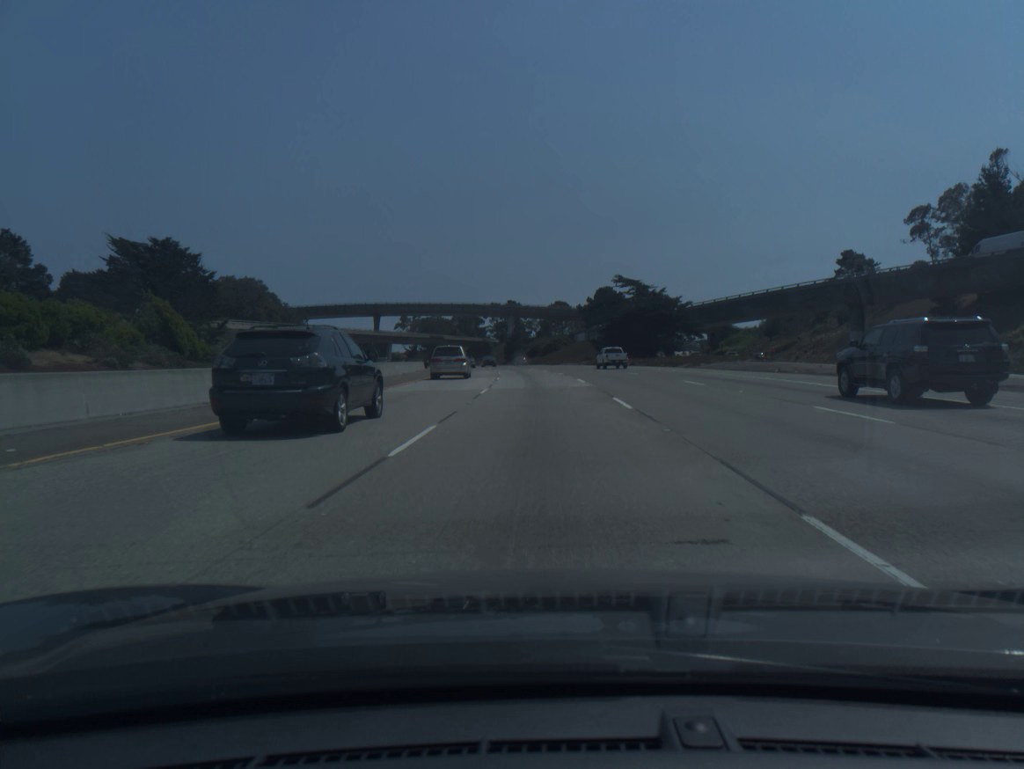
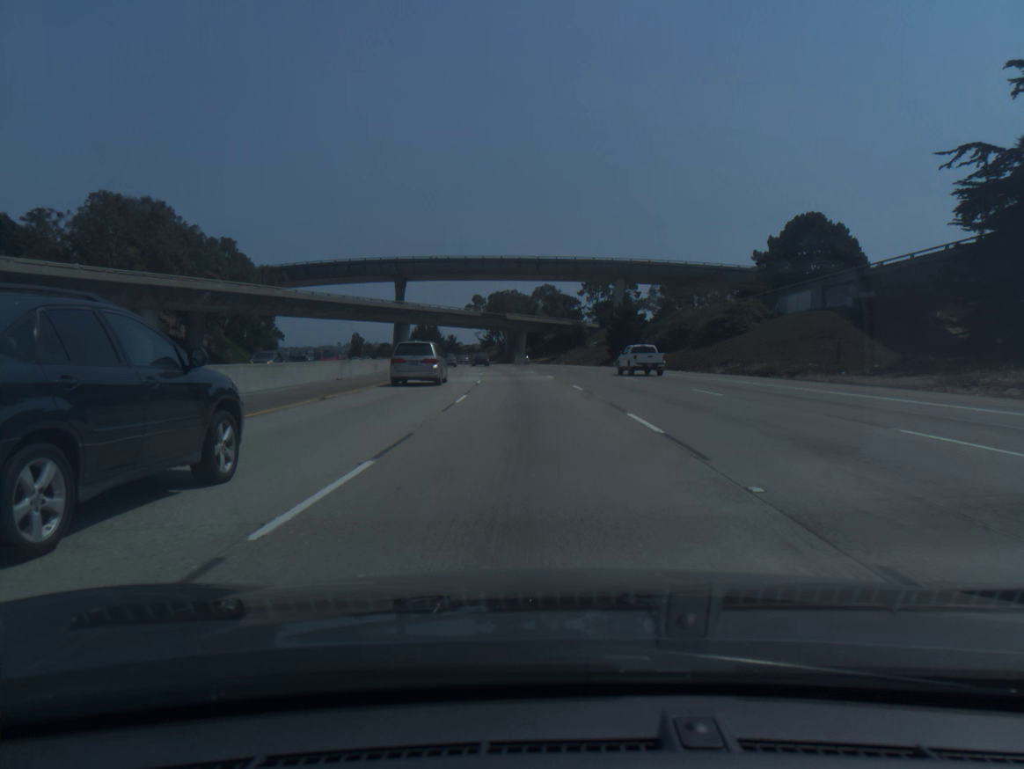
(-4.5, +91.8) m; -7°
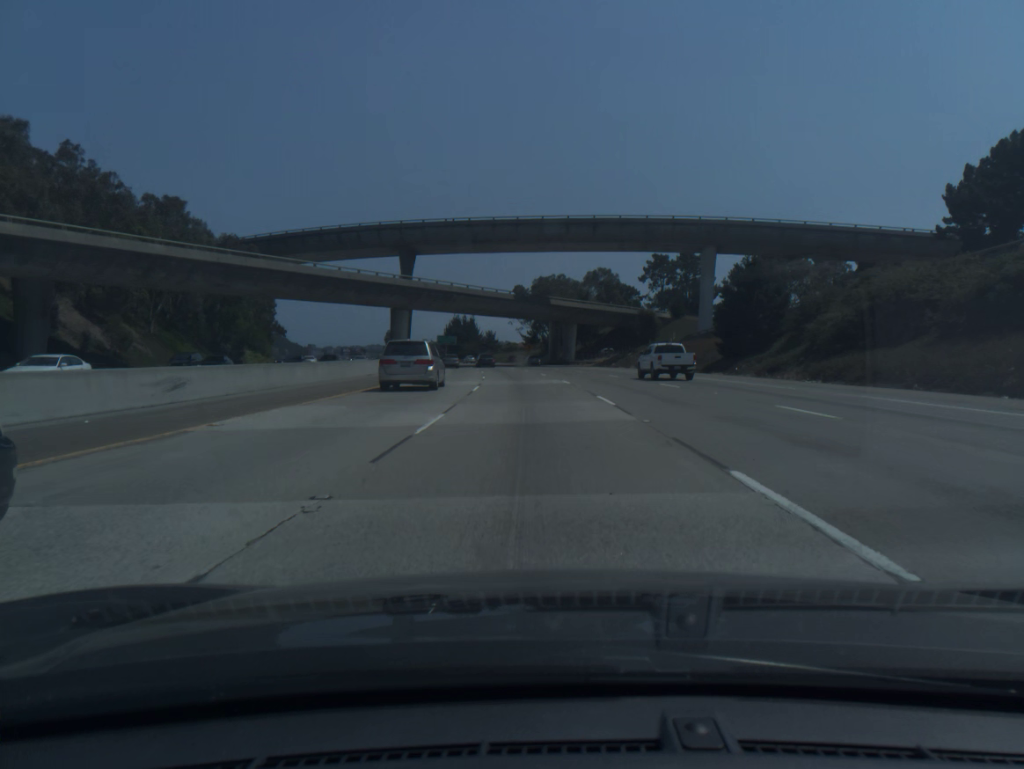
(-1.1, +36.8) m; -4°
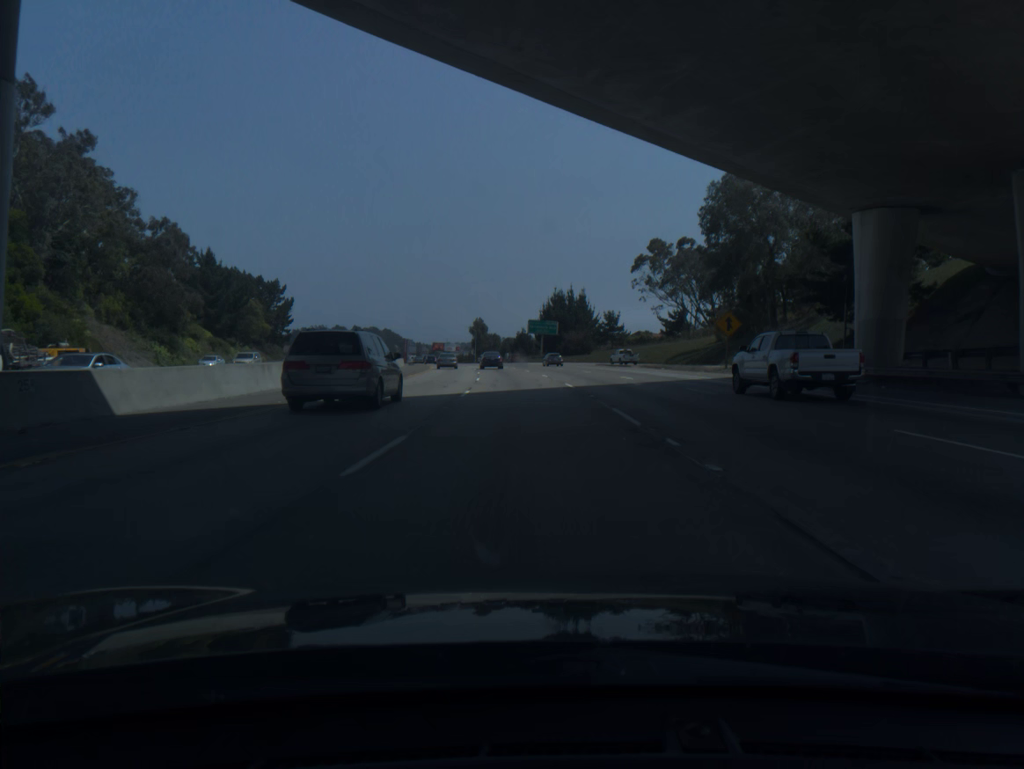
(-6.6, +92.5) m; -8°
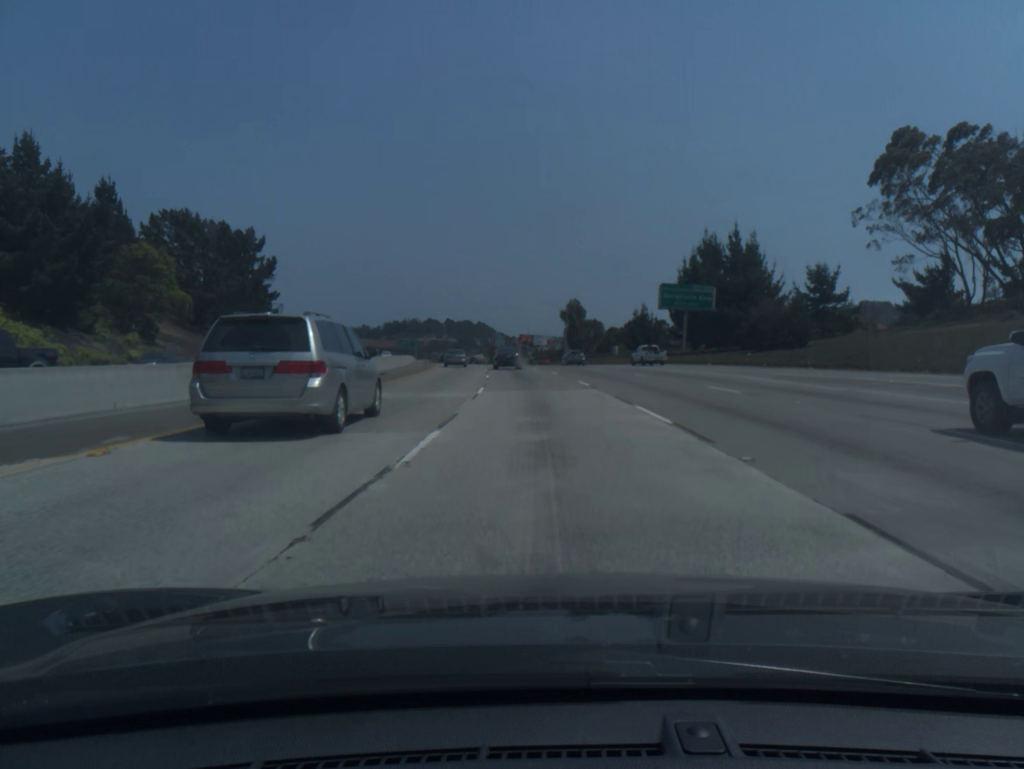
(-4.9, +72.8) m; -7°
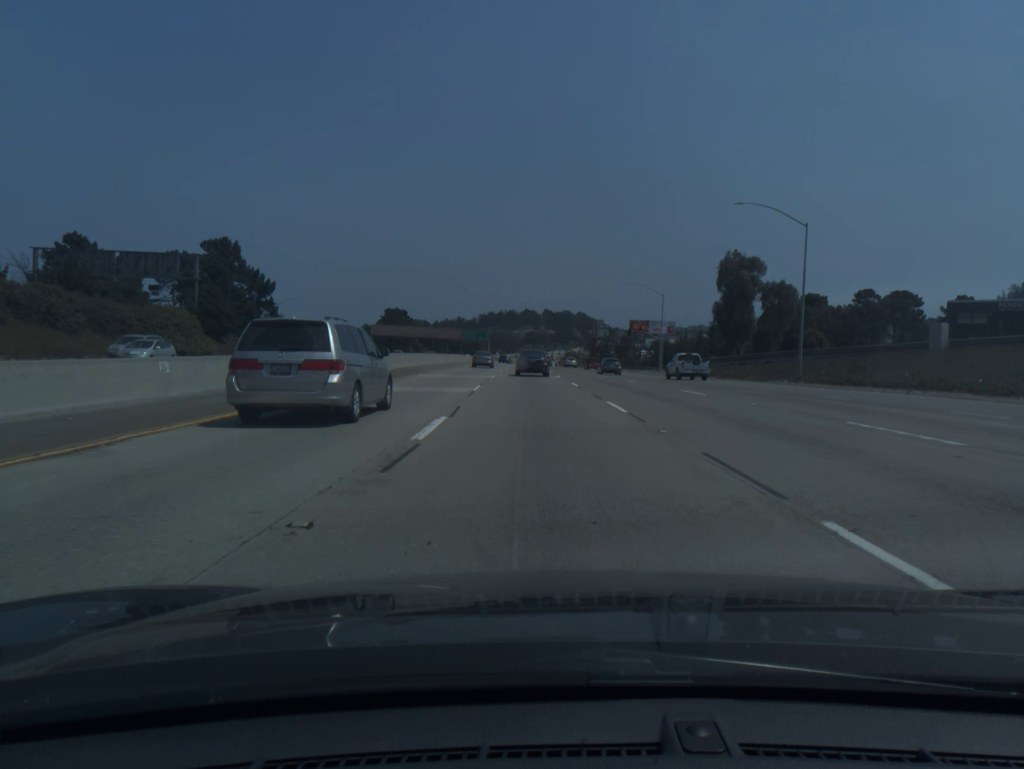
(-5.6, +84.2) m; -7°
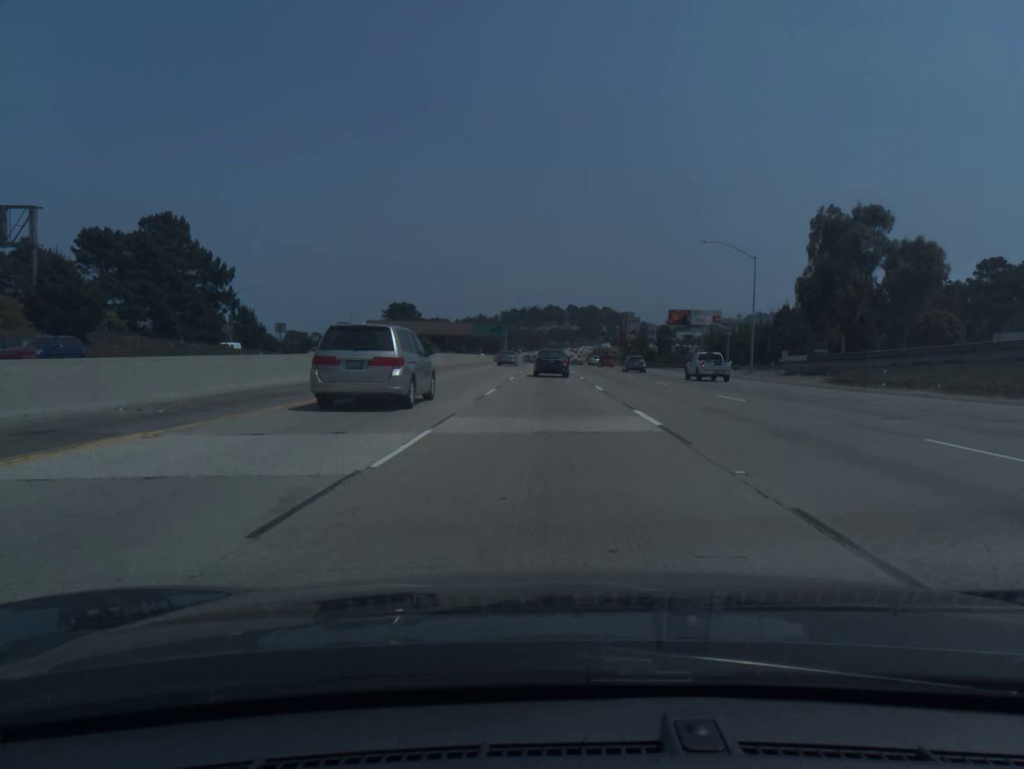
(-0.6, +31.9) m; -2°
